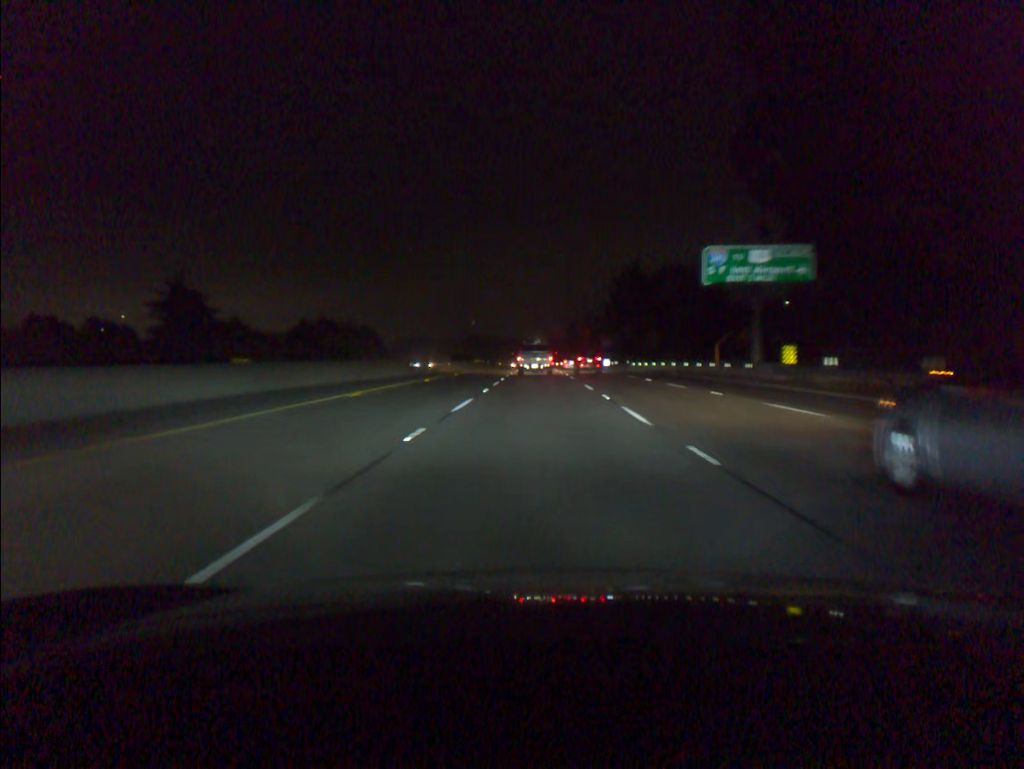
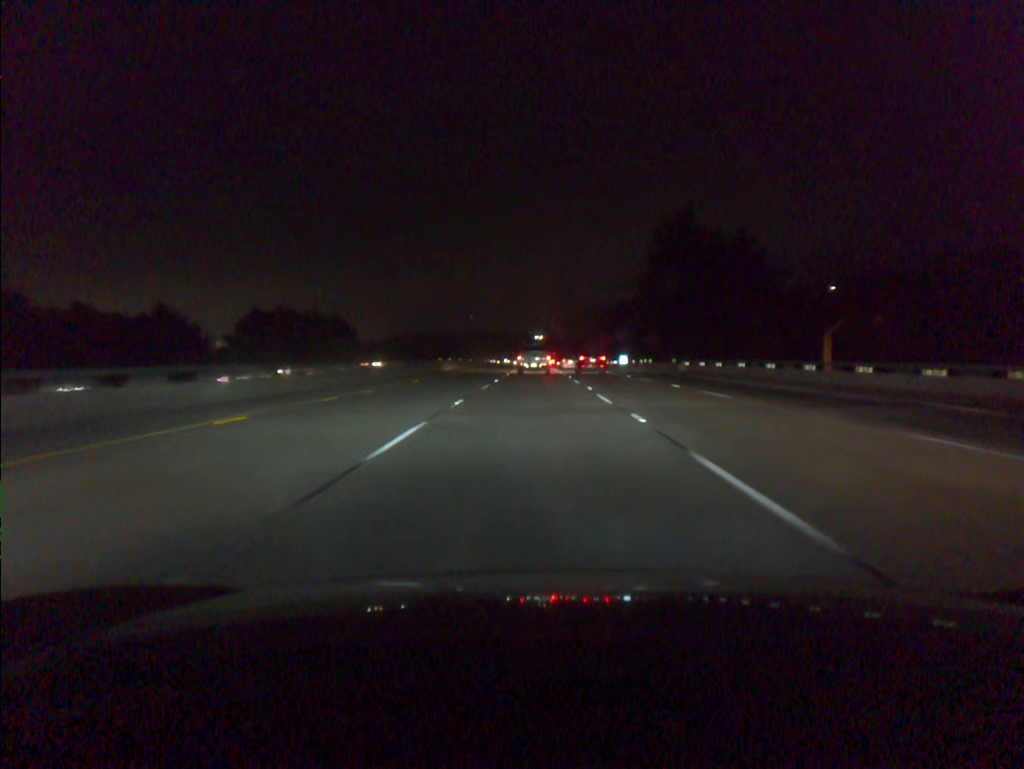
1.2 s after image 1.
(0.0, +36.7) m; 0°
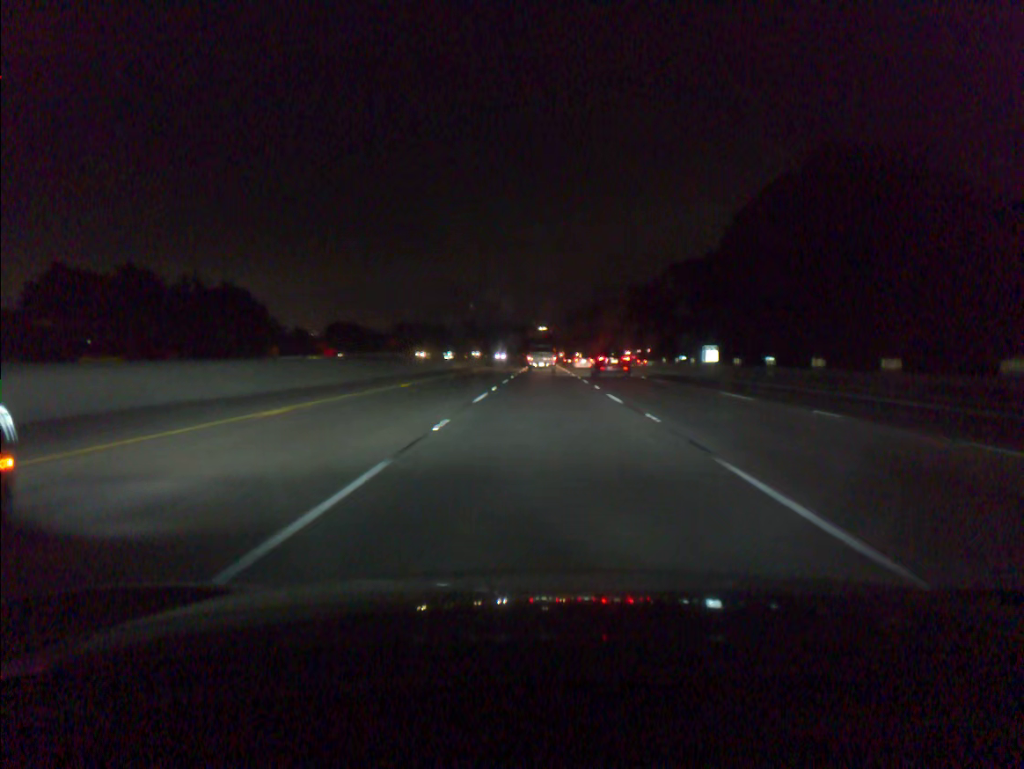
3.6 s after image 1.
(-0.3, +73.6) m; 0°
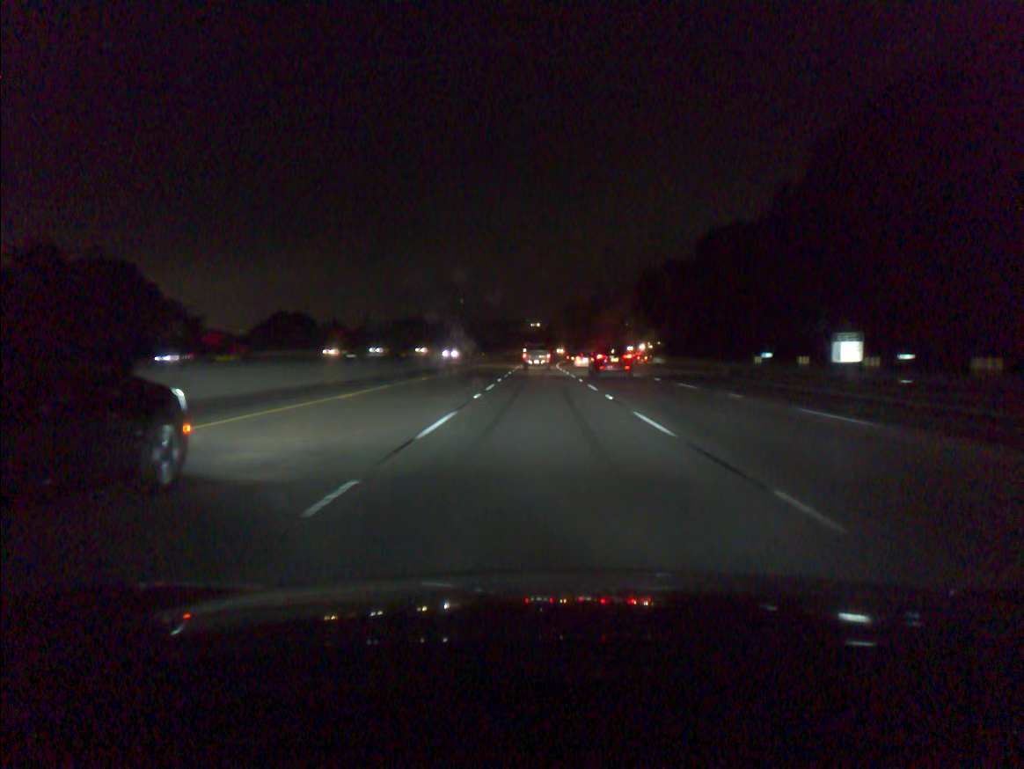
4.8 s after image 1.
(+0.1, +37.0) m; 0°
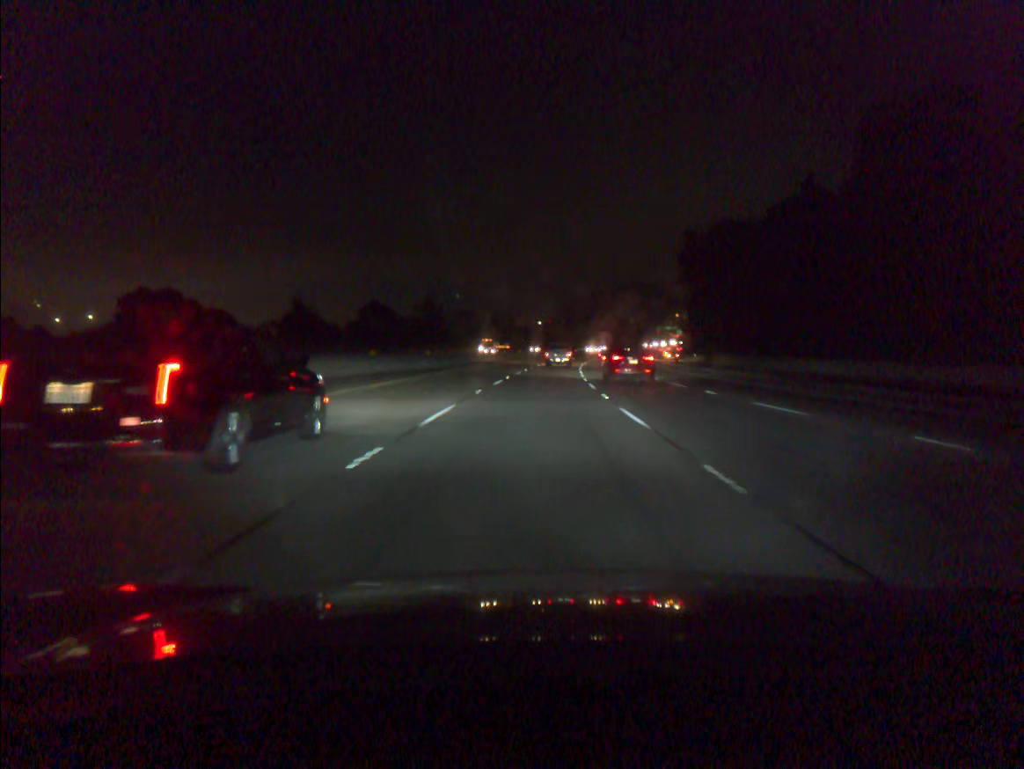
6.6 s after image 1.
(0.0, +55.6) m; 0°
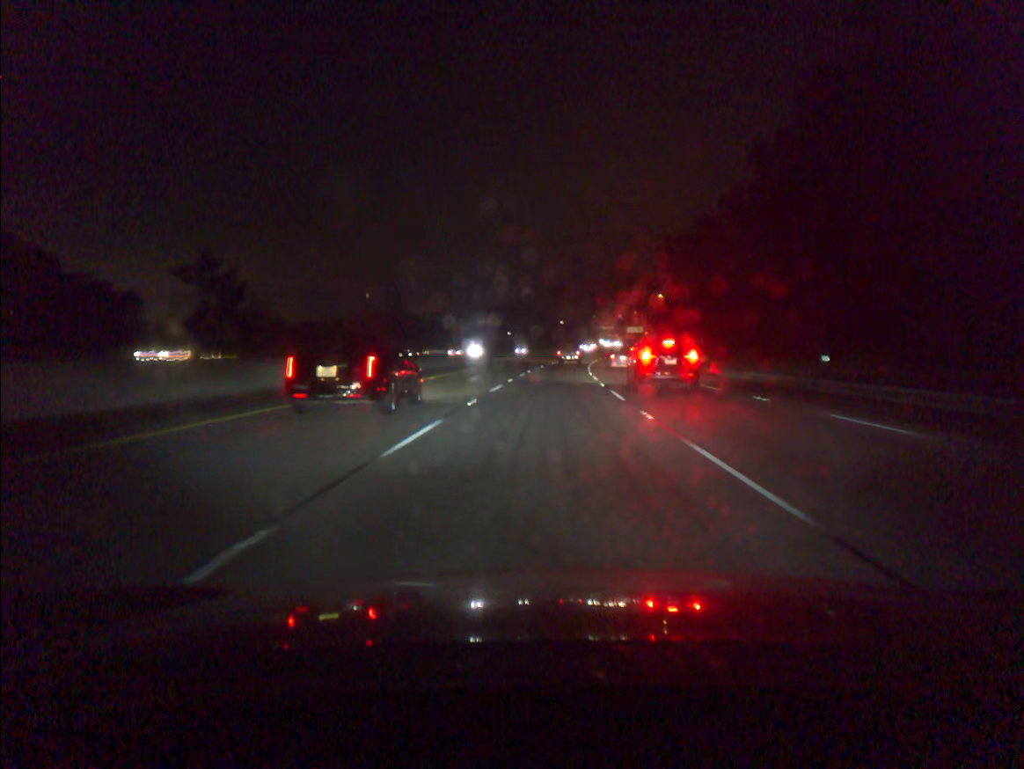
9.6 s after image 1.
(+3.5, +92.4) m; +5°
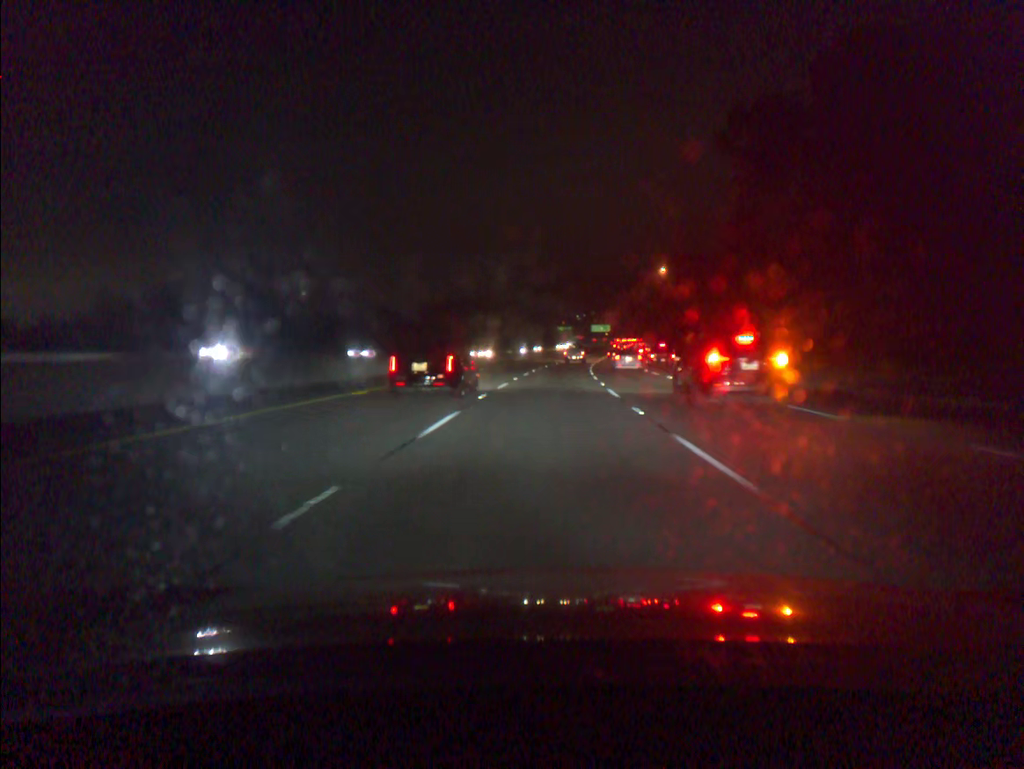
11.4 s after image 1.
(+1.6, +55.5) m; +3°
